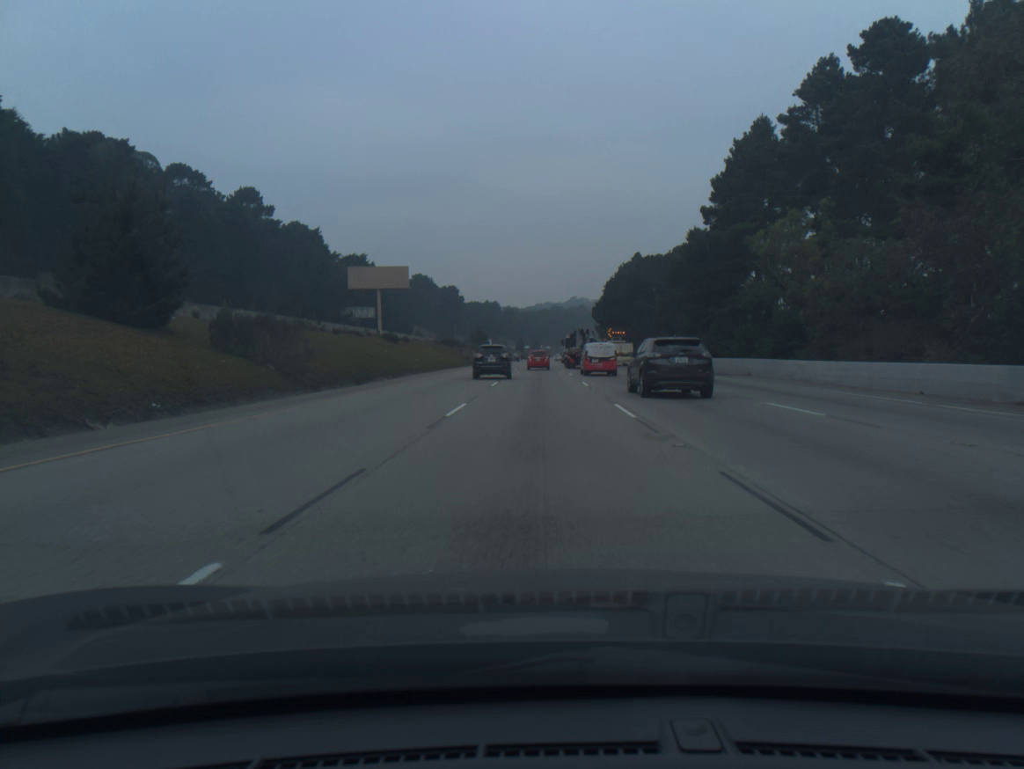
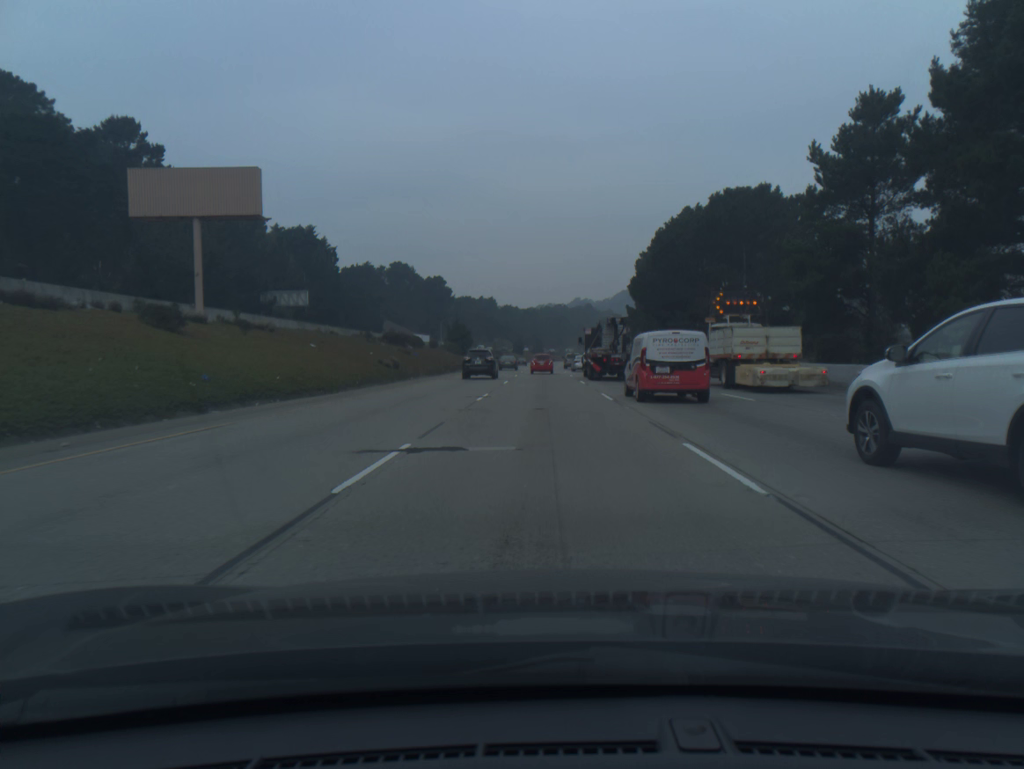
(-0.2, +52.2) m; 0°
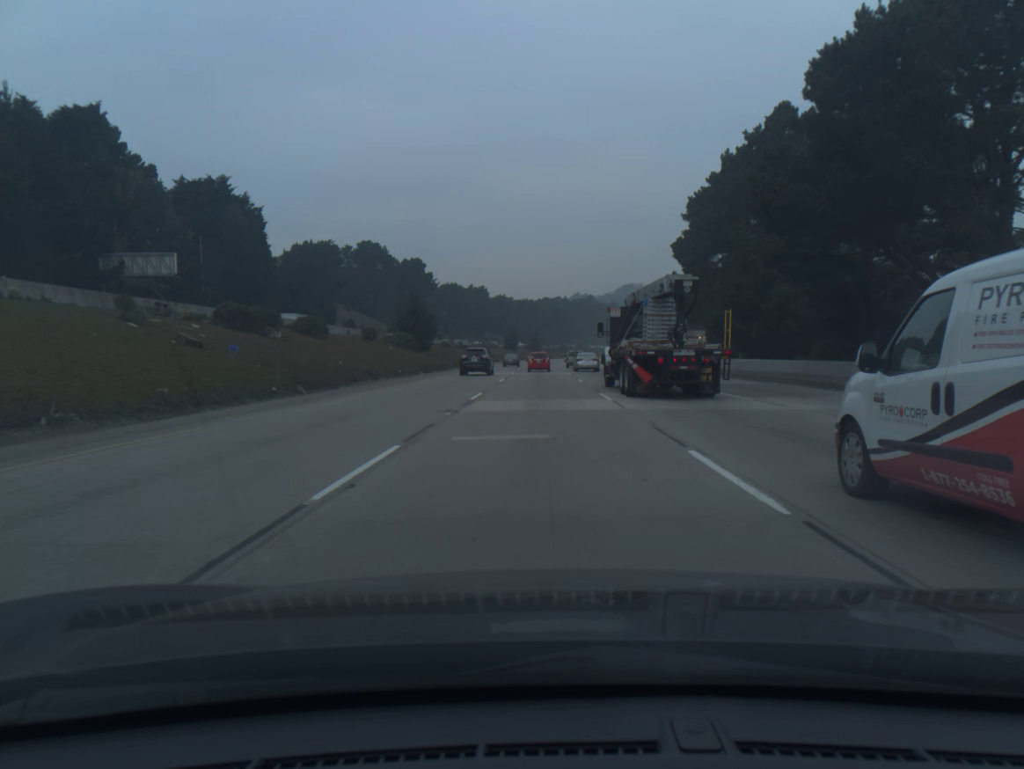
(+0.1, +44.3) m; 0°
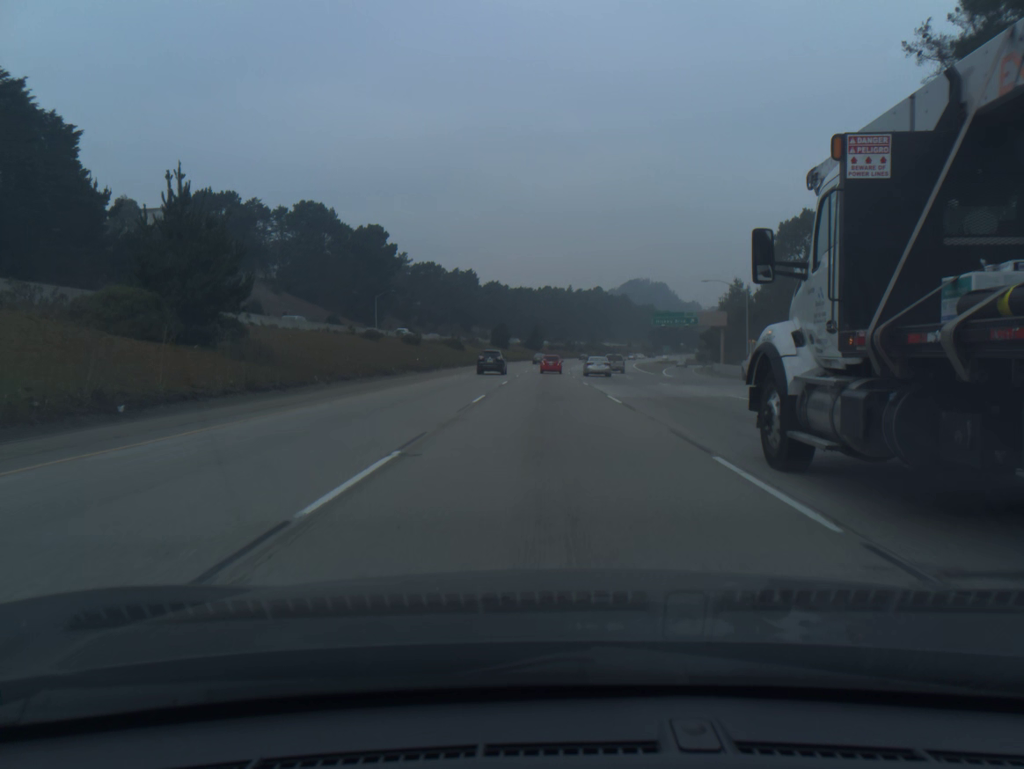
(-0.1, +58.8) m; 0°
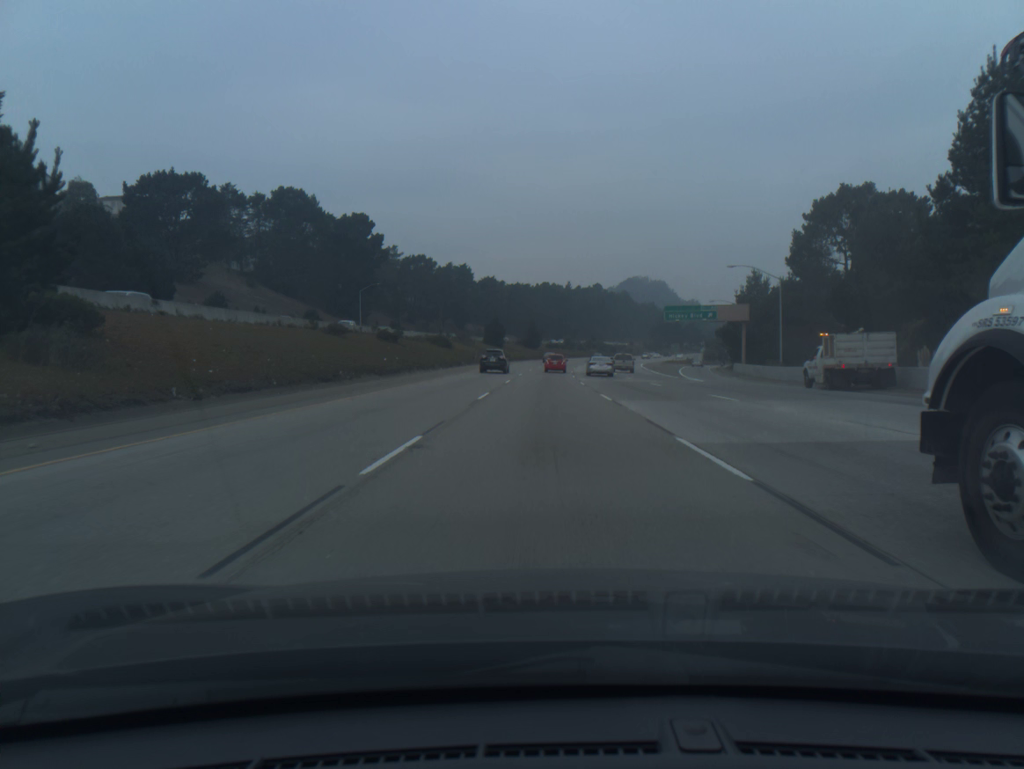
(0.0, +12.4) m; 0°
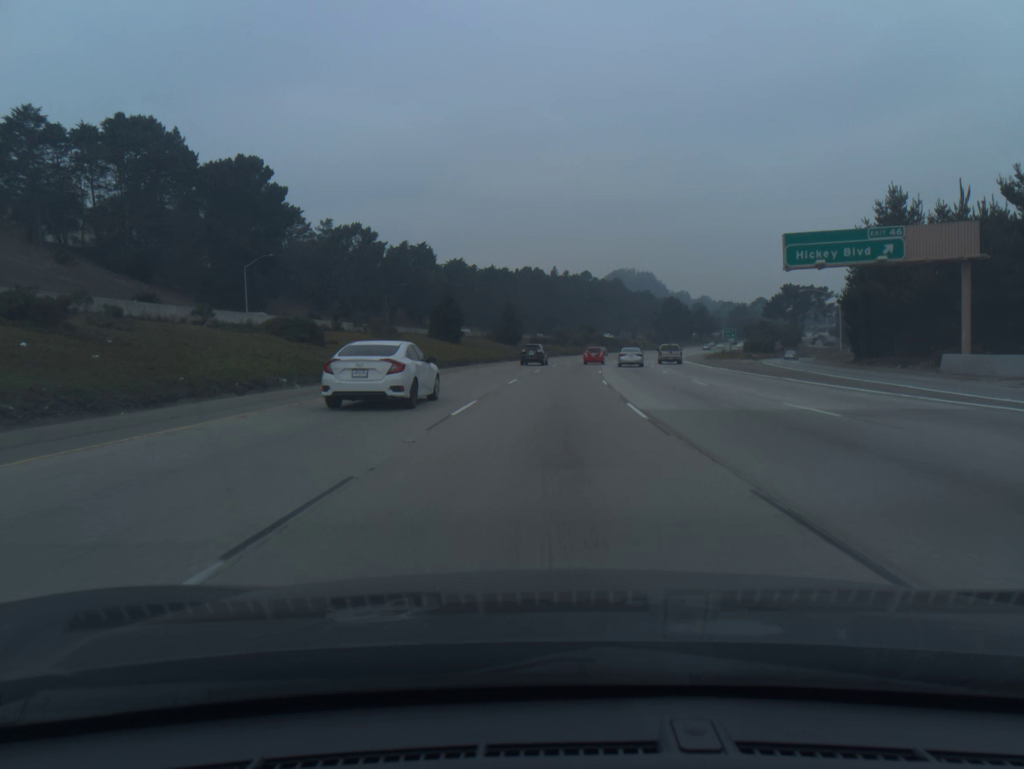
(+0.3, +51.4) m; +1°
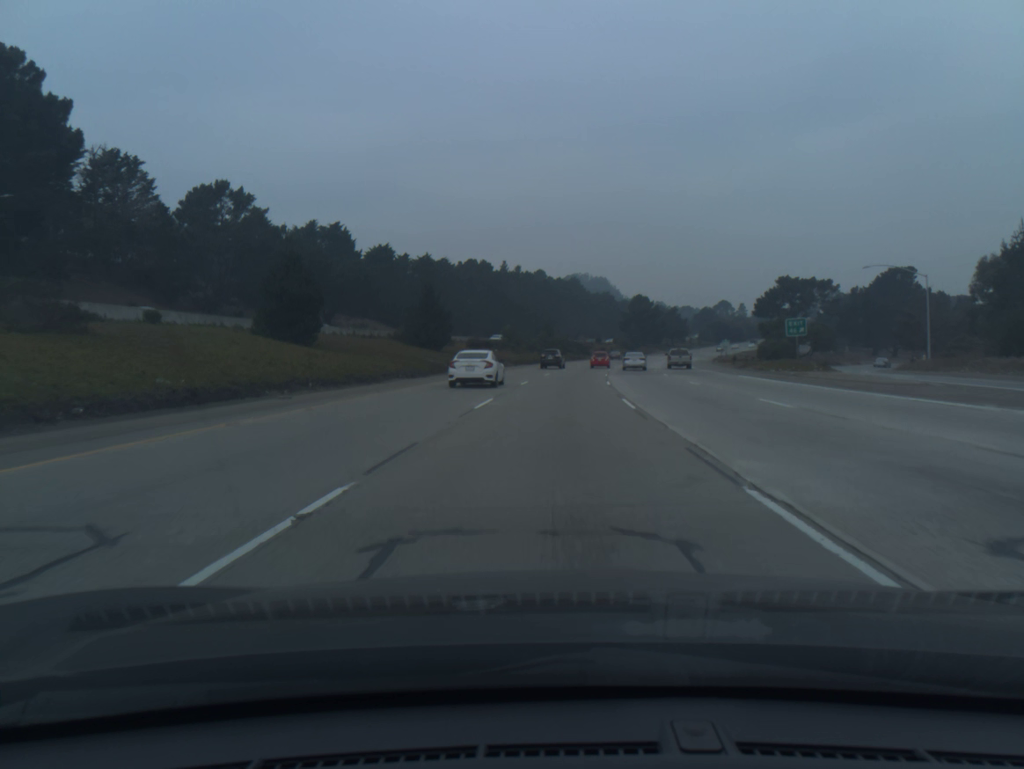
(+1.1, +40.3) m; +3°
